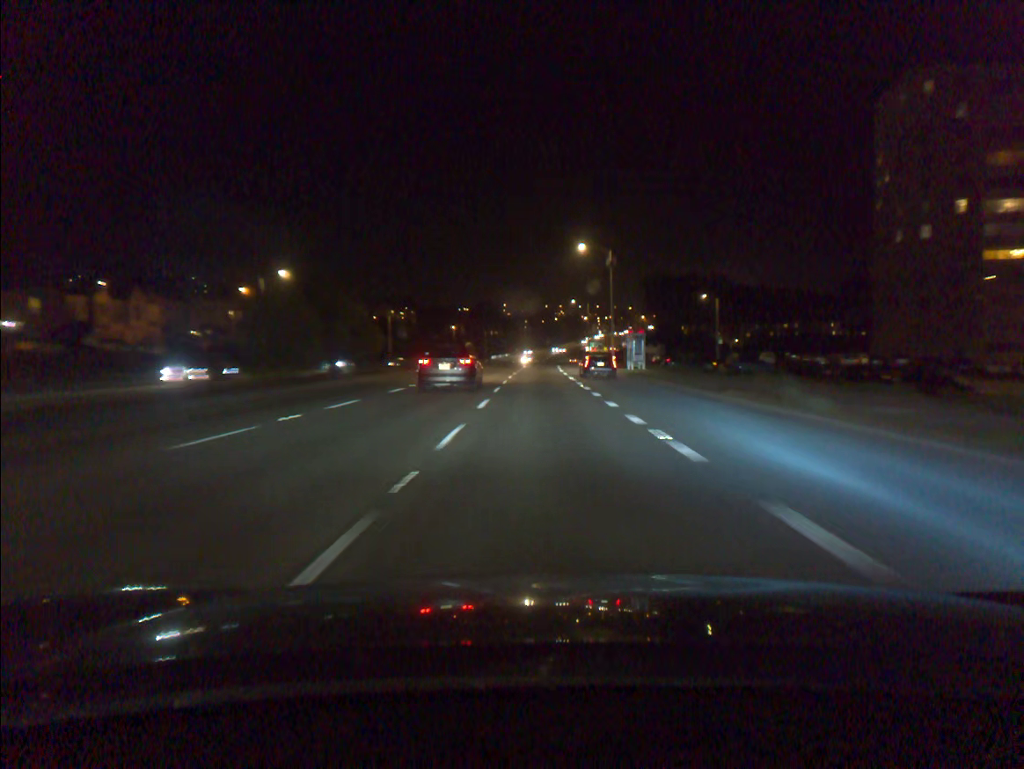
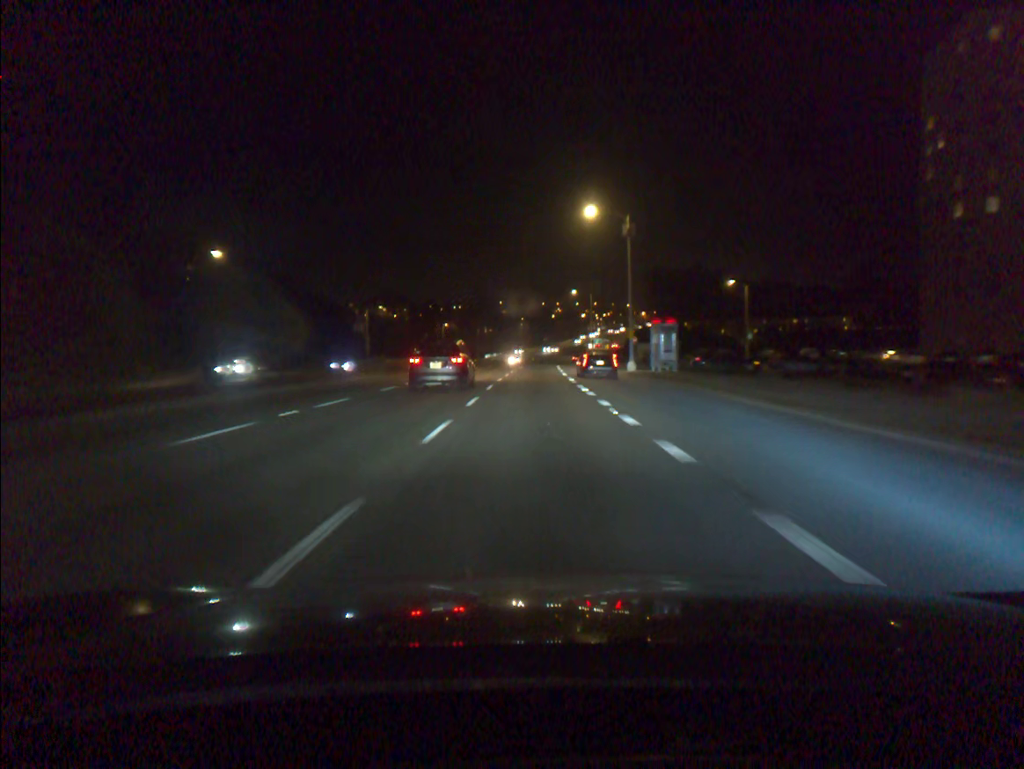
(+0.1, +14.3) m; 0°
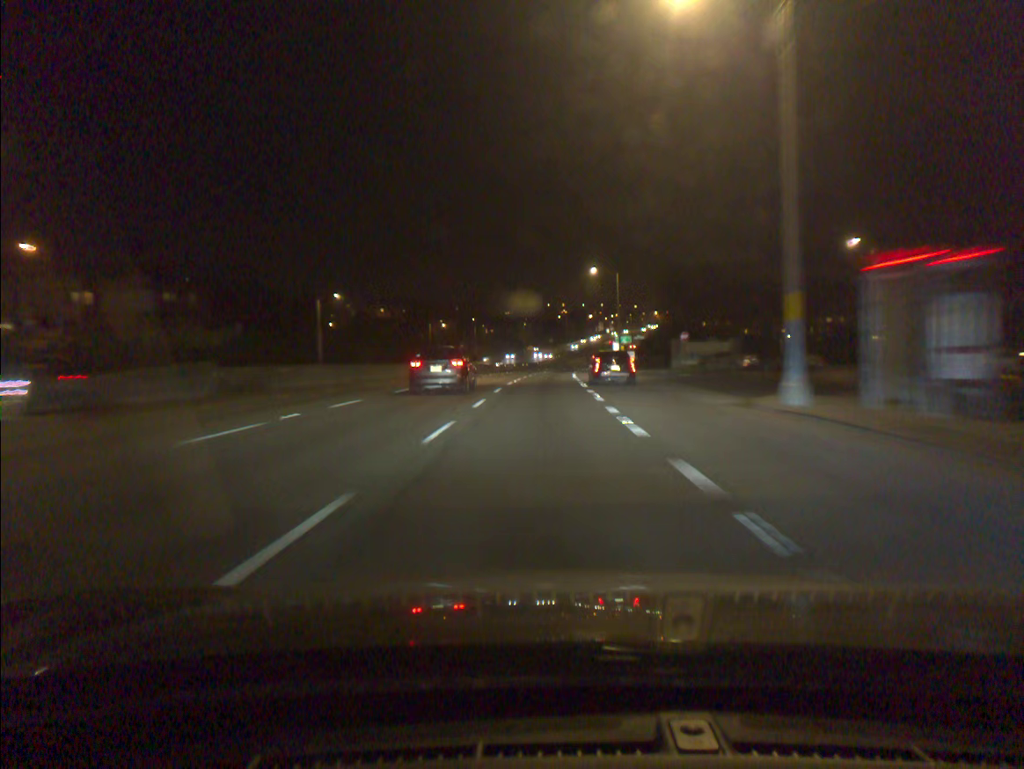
(-0.1, +29.3) m; 0°
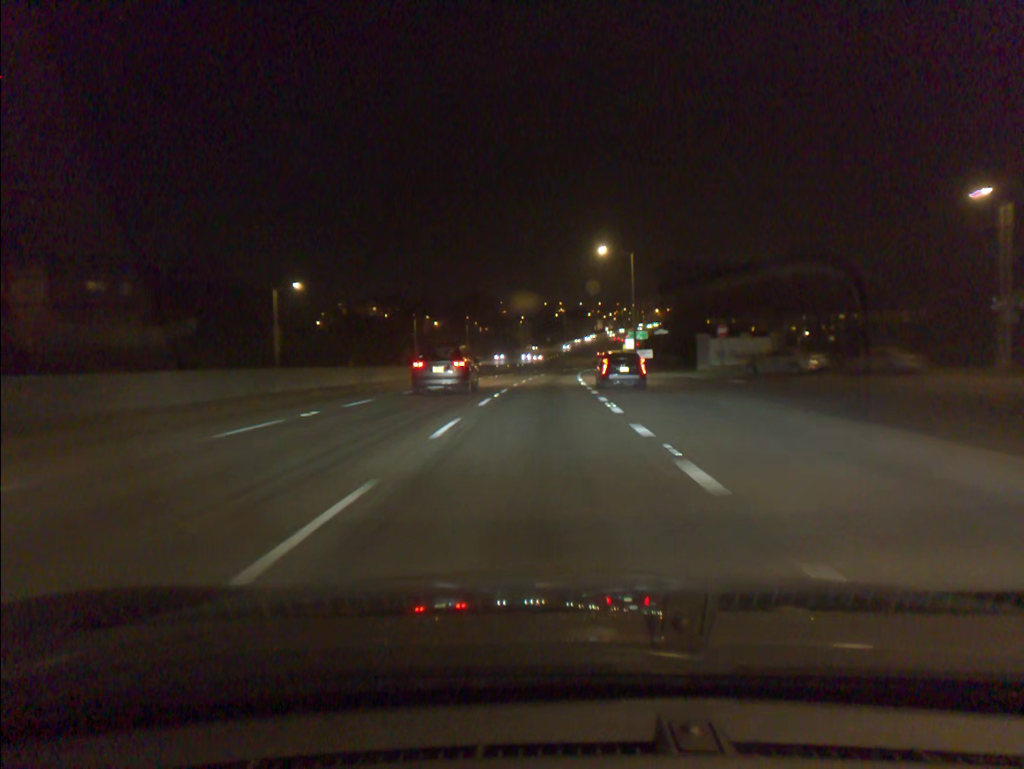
(0.0, +14.0) m; 0°
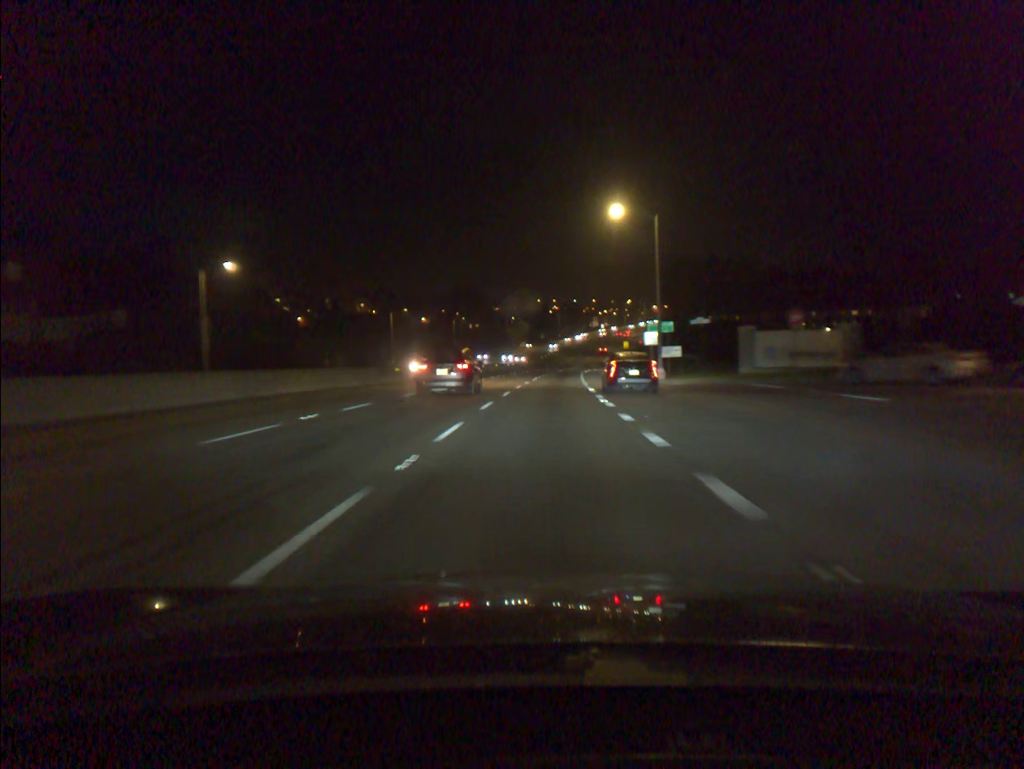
(+0.1, +15.1) m; 0°
